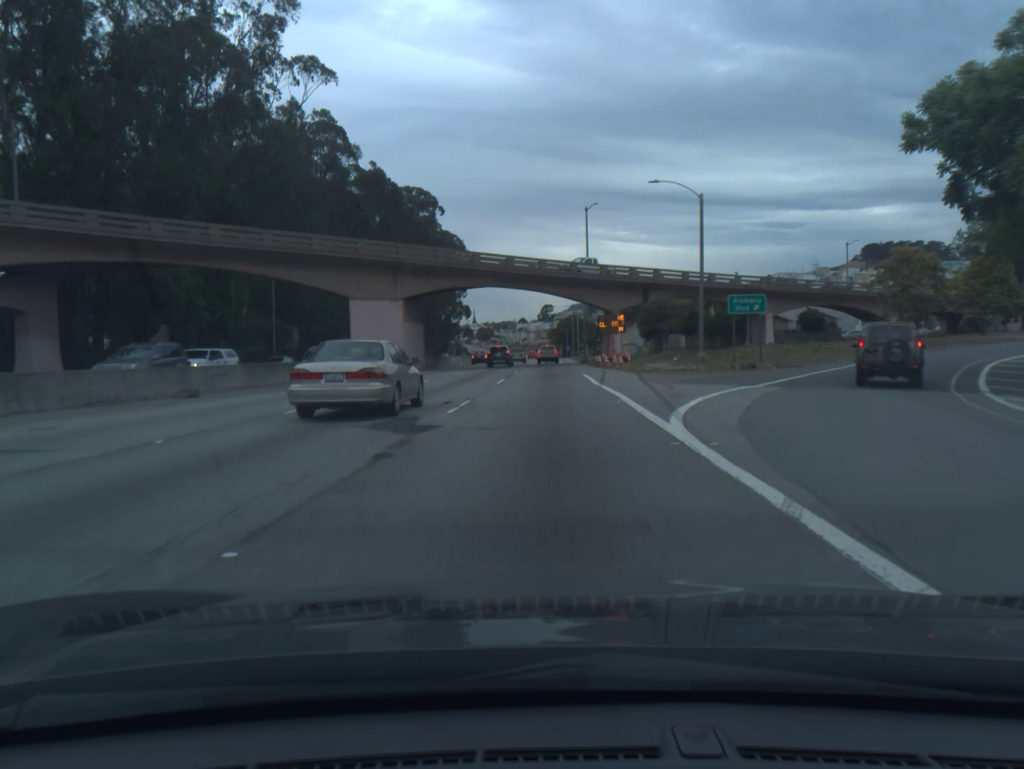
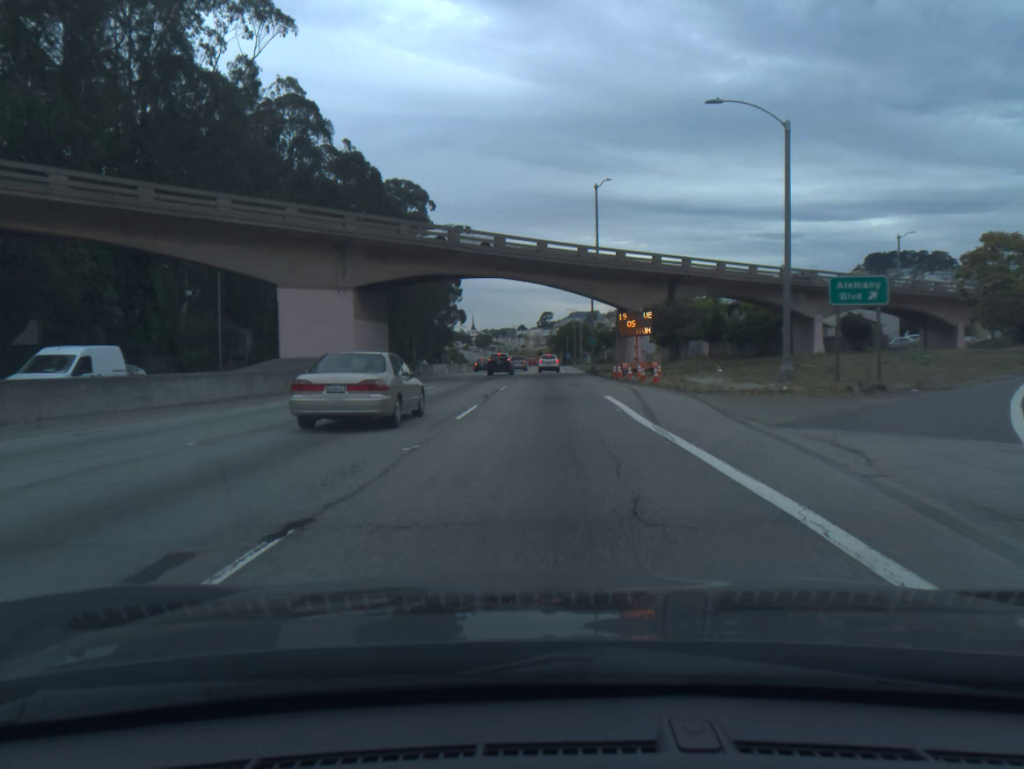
(0.0, +14.0) m; 0°
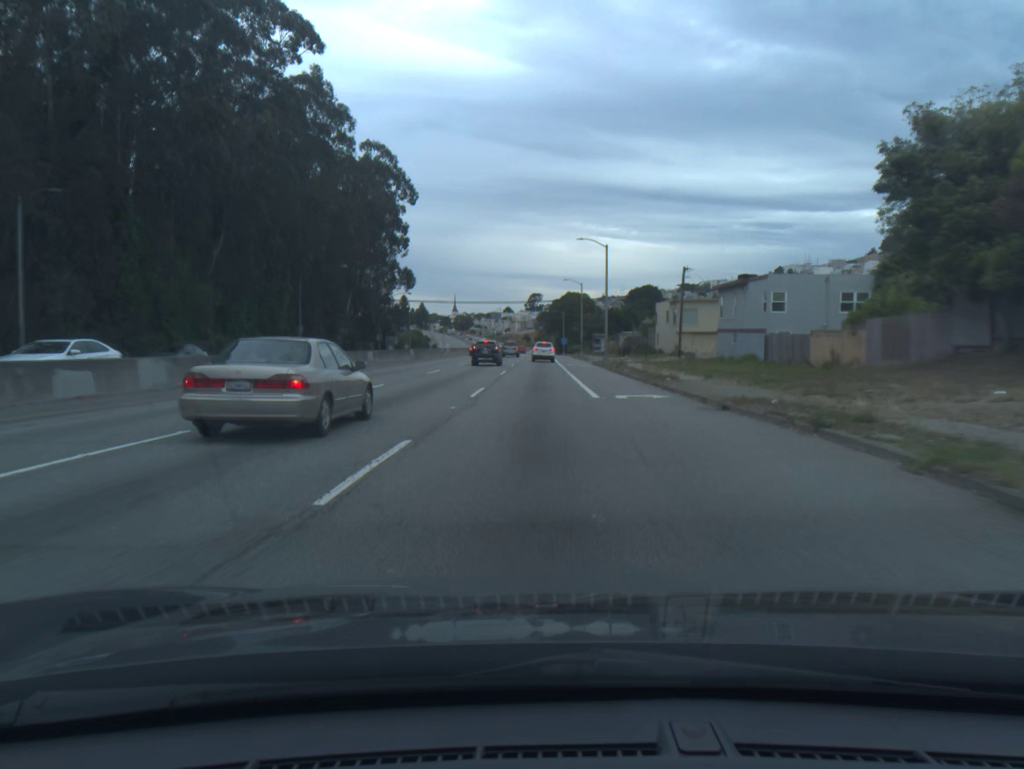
(+0.5, +68.2) m; +1°
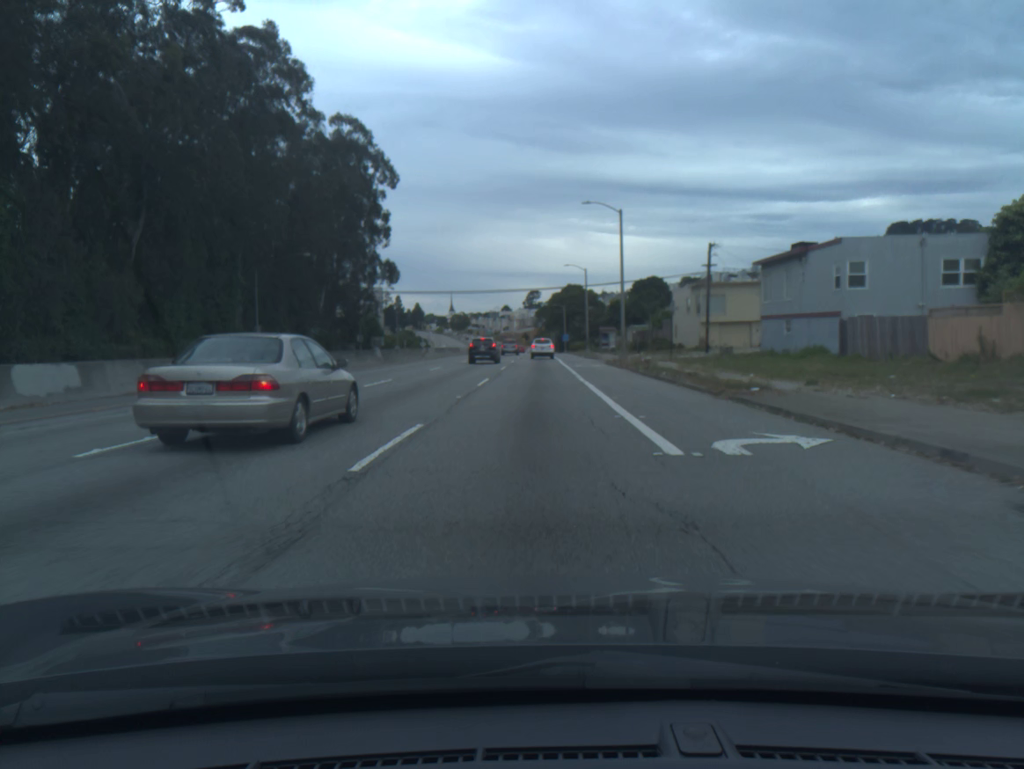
(0.0, +13.0) m; 0°
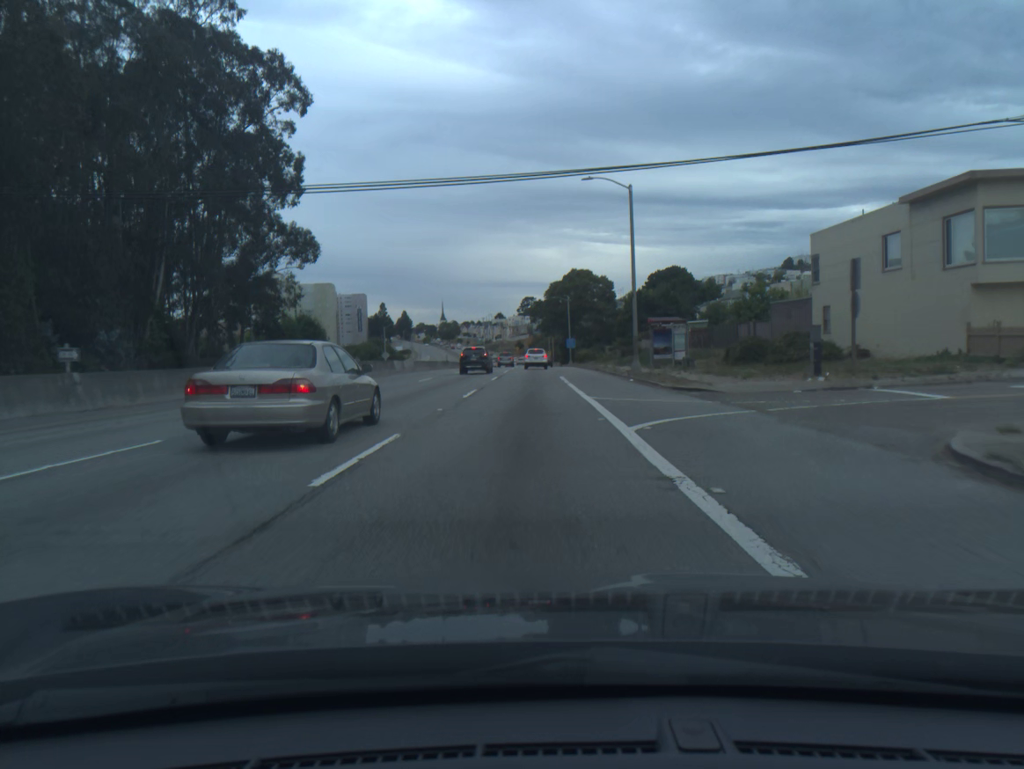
(-0.1, +46.2) m; 0°
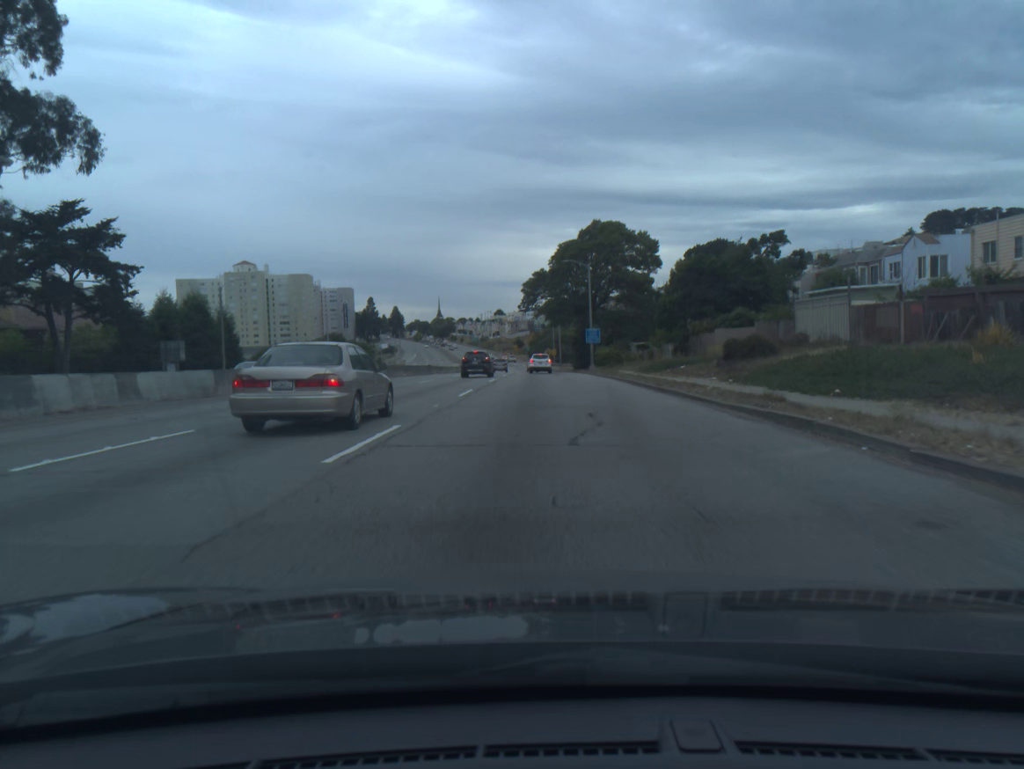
(0.0, +42.8) m; 0°
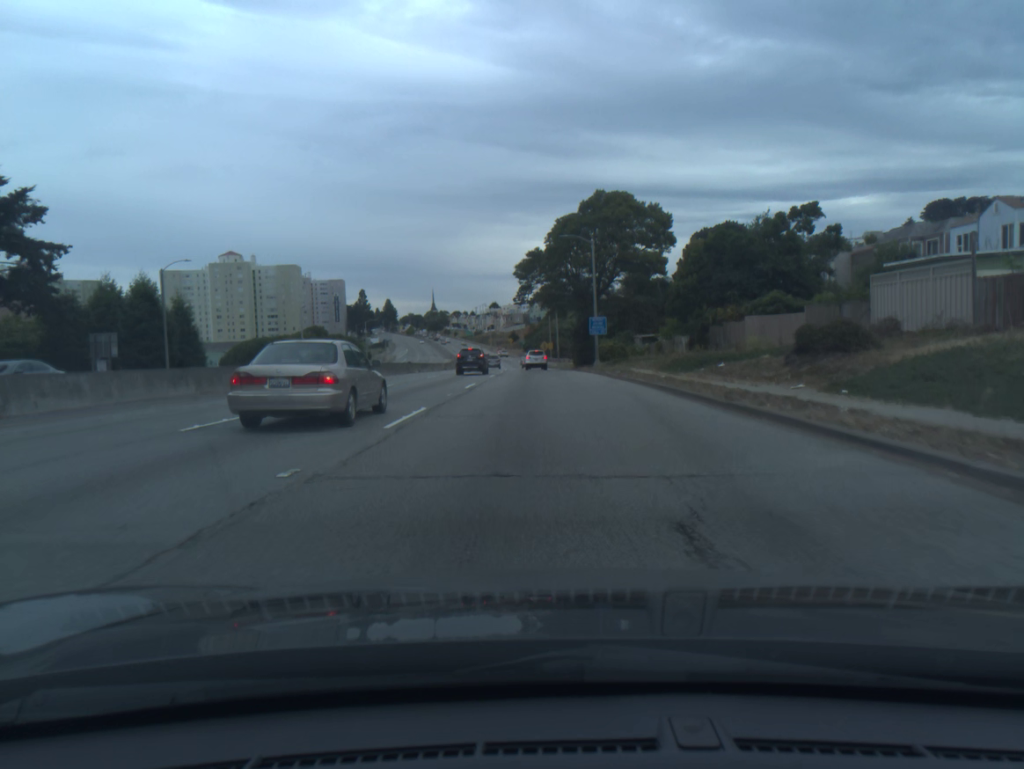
(0.0, +10.5) m; 0°
